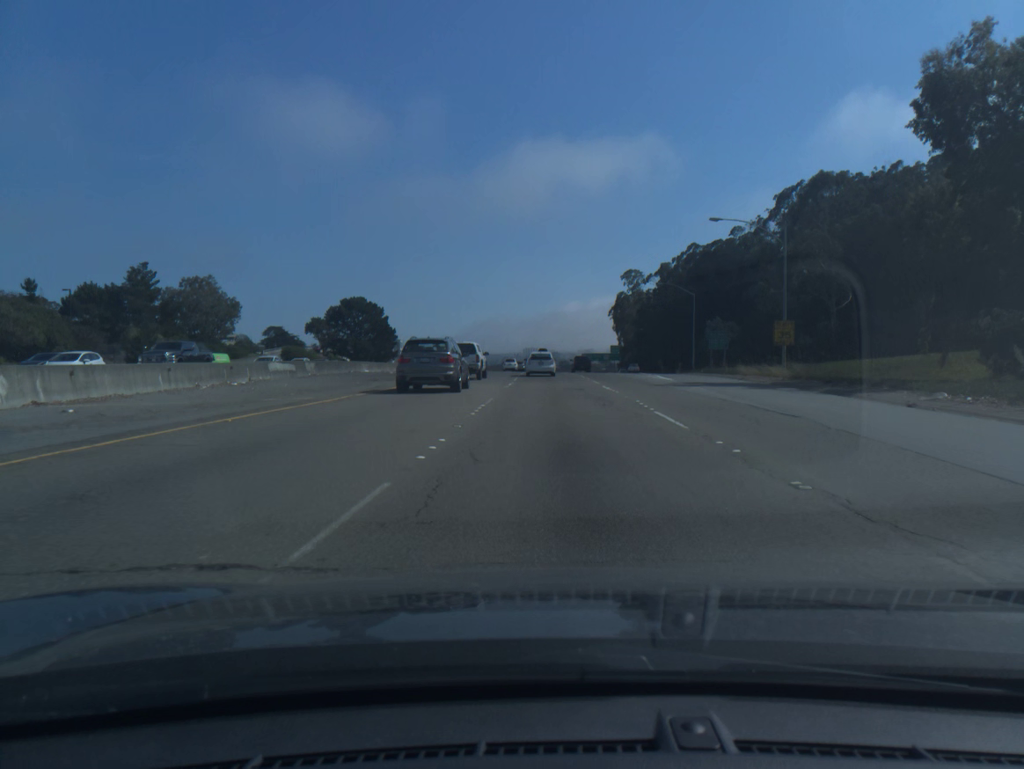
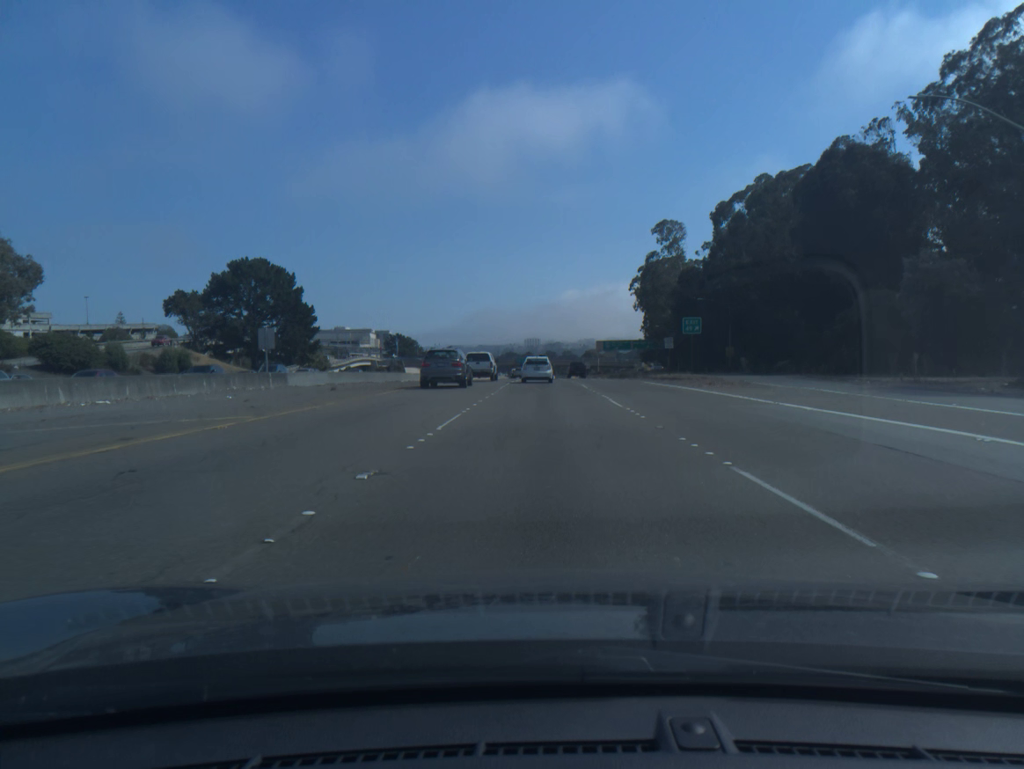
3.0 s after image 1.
(+0.5, +65.5) m; 0°
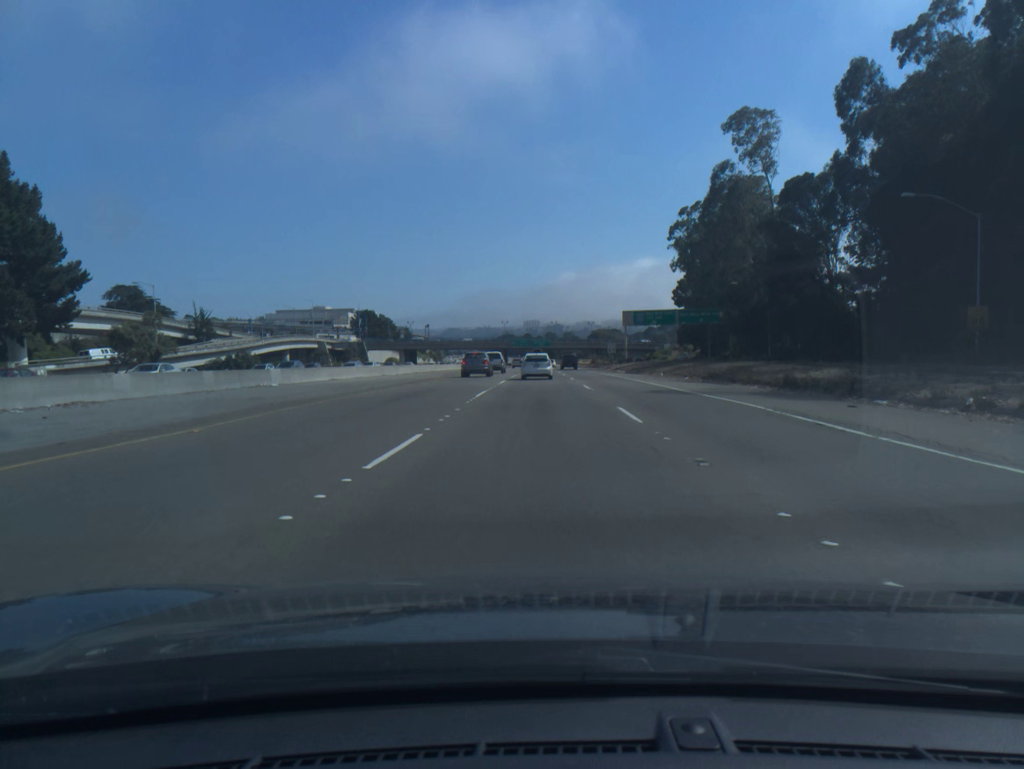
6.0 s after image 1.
(+0.1, +63.5) m; 0°
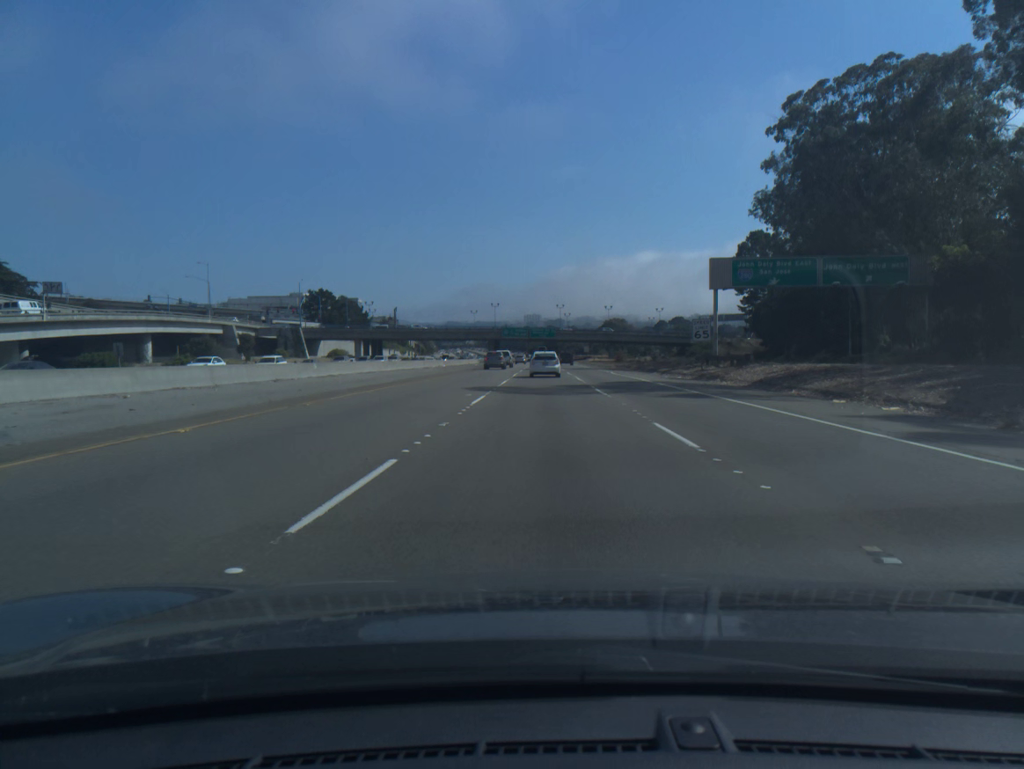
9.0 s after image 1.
(-0.3, +63.2) m; 0°
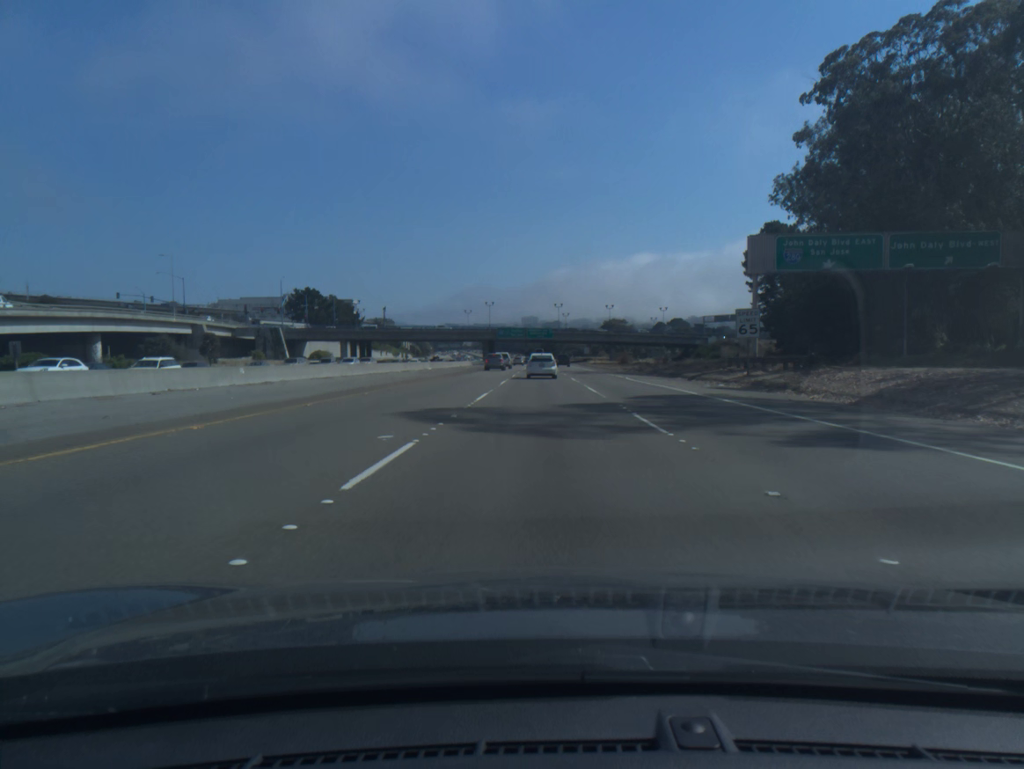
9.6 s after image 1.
(0.0, +12.7) m; 0°
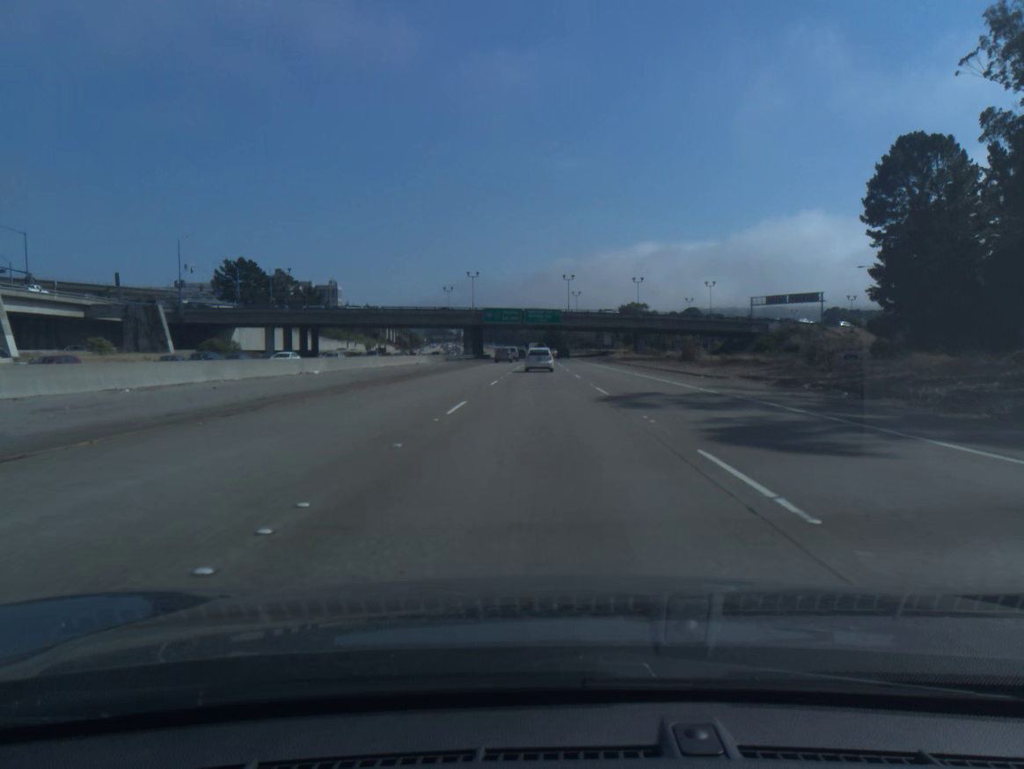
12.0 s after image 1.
(-0.1, +50.9) m; 0°
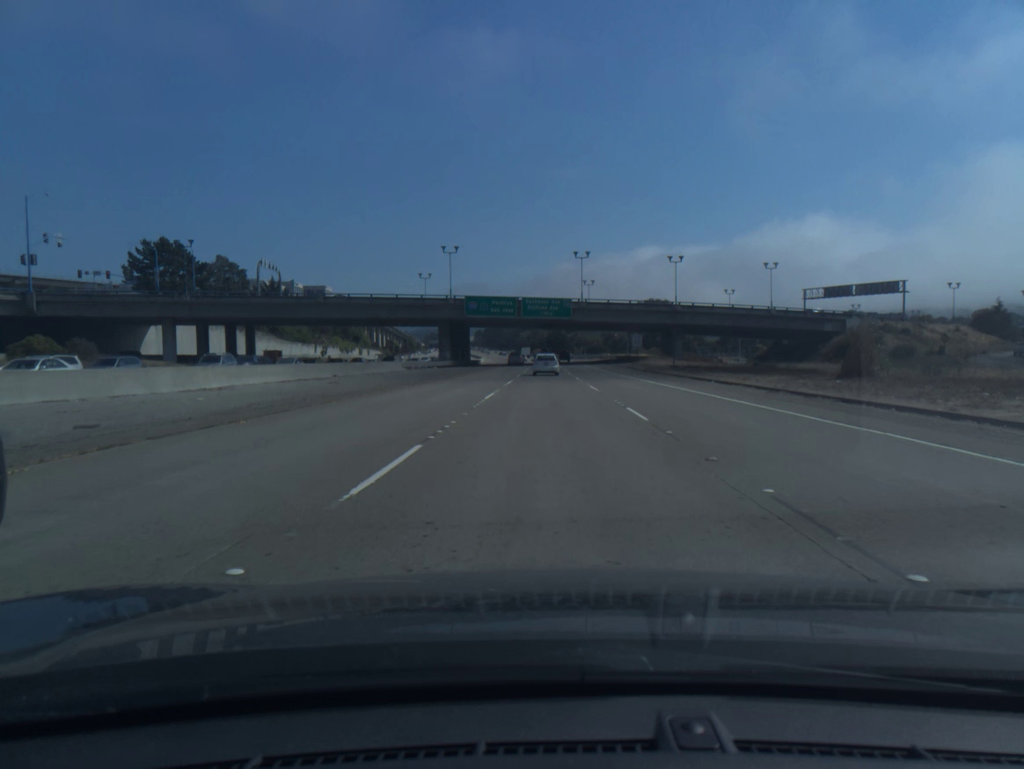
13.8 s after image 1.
(-0.1, +38.6) m; 0°
